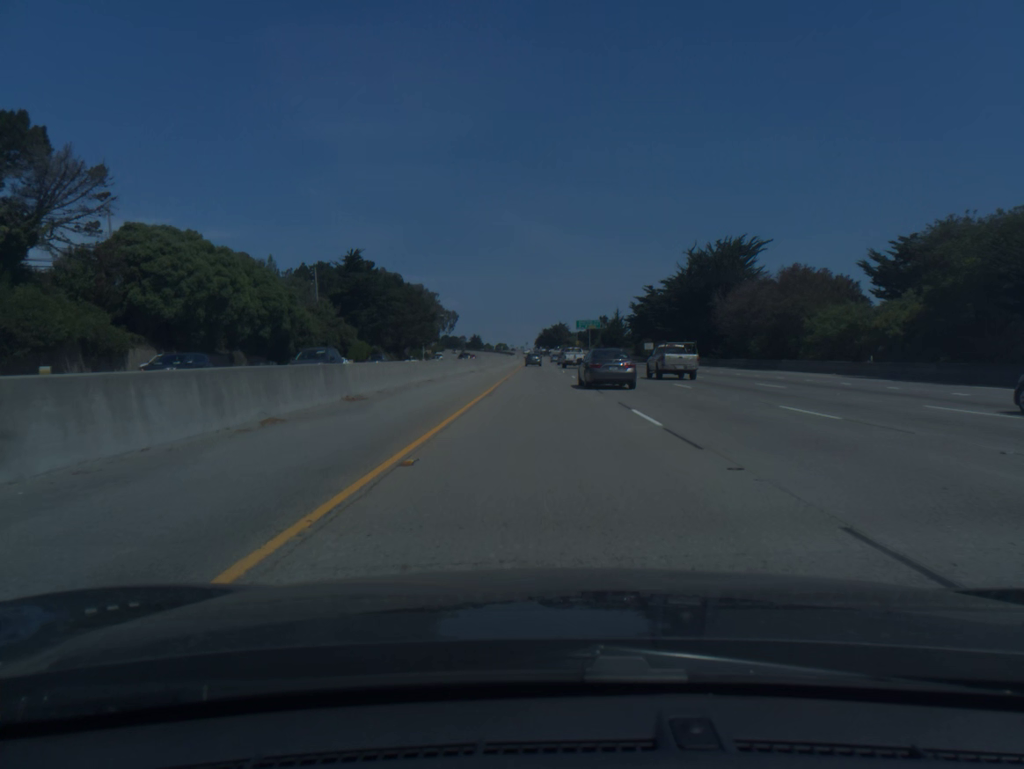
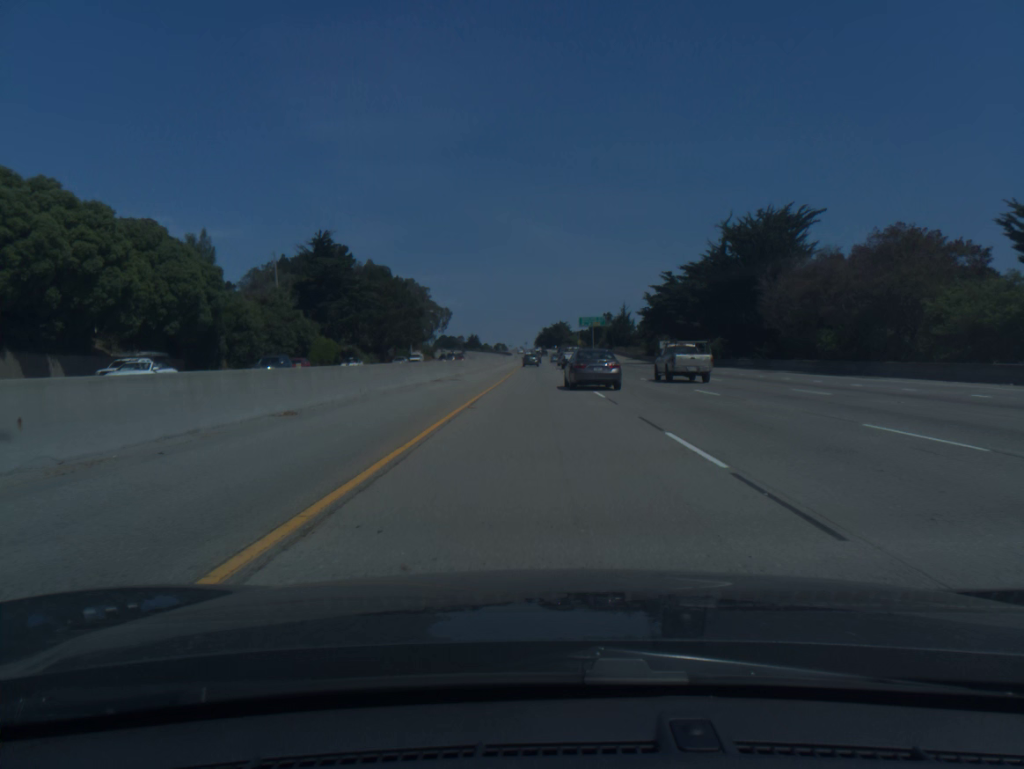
(0.0, +19.6) m; 0°
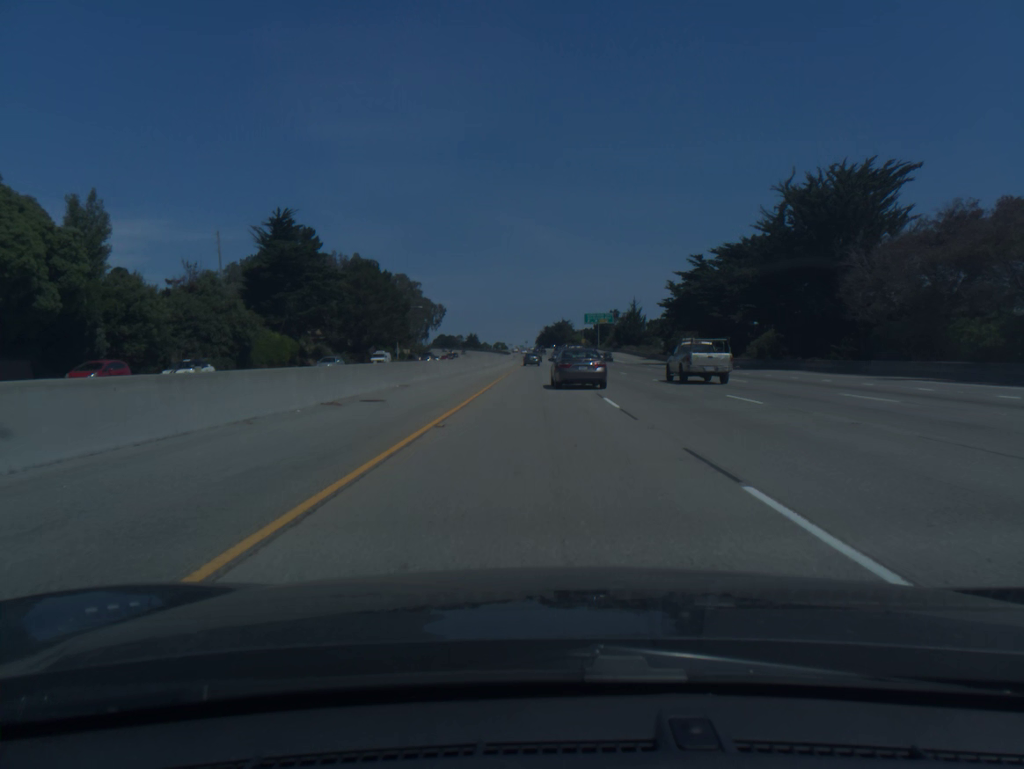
(0.0, +19.7) m; 0°
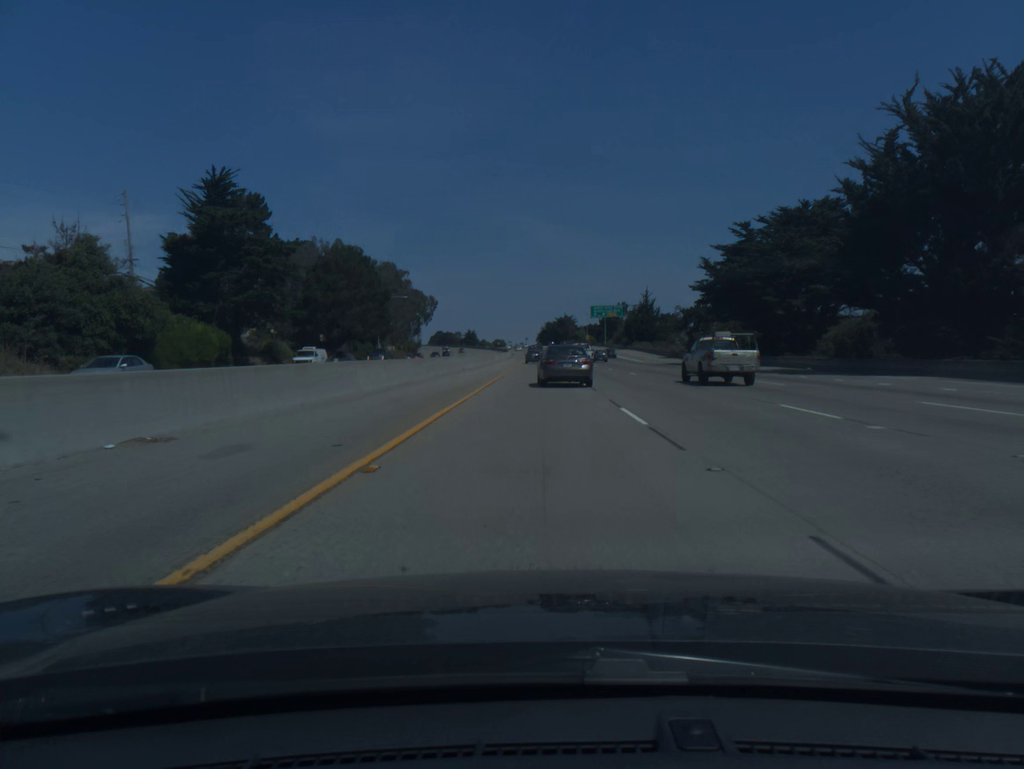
(0.0, +19.7) m; 0°
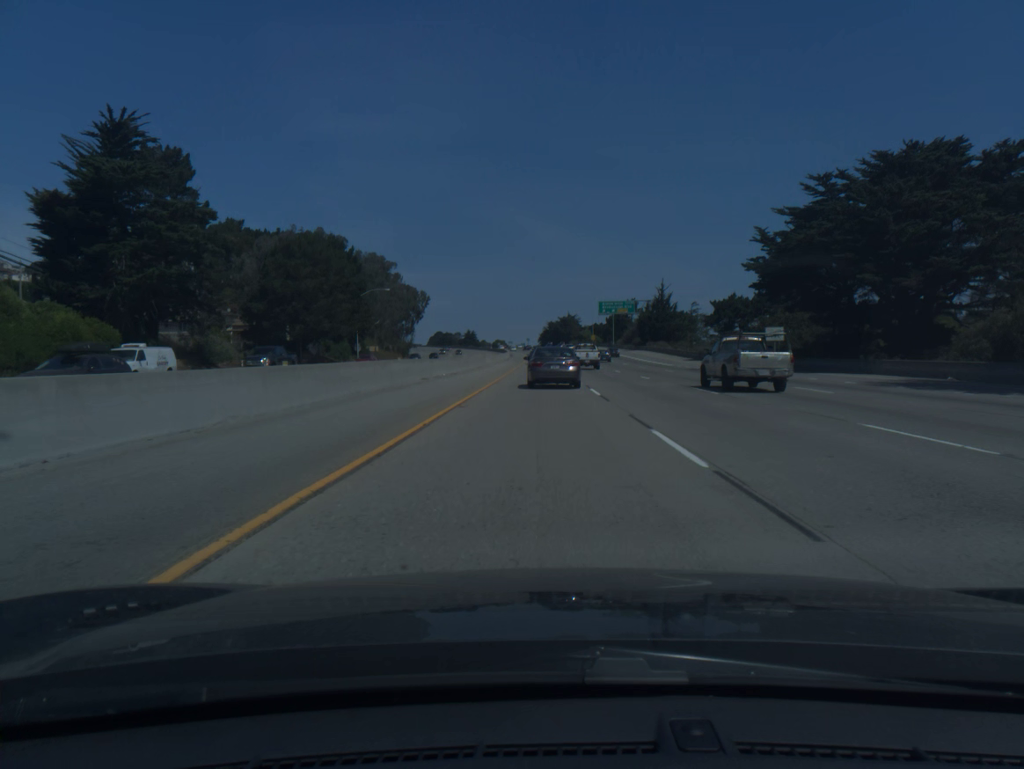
(0.0, +19.4) m; 0°
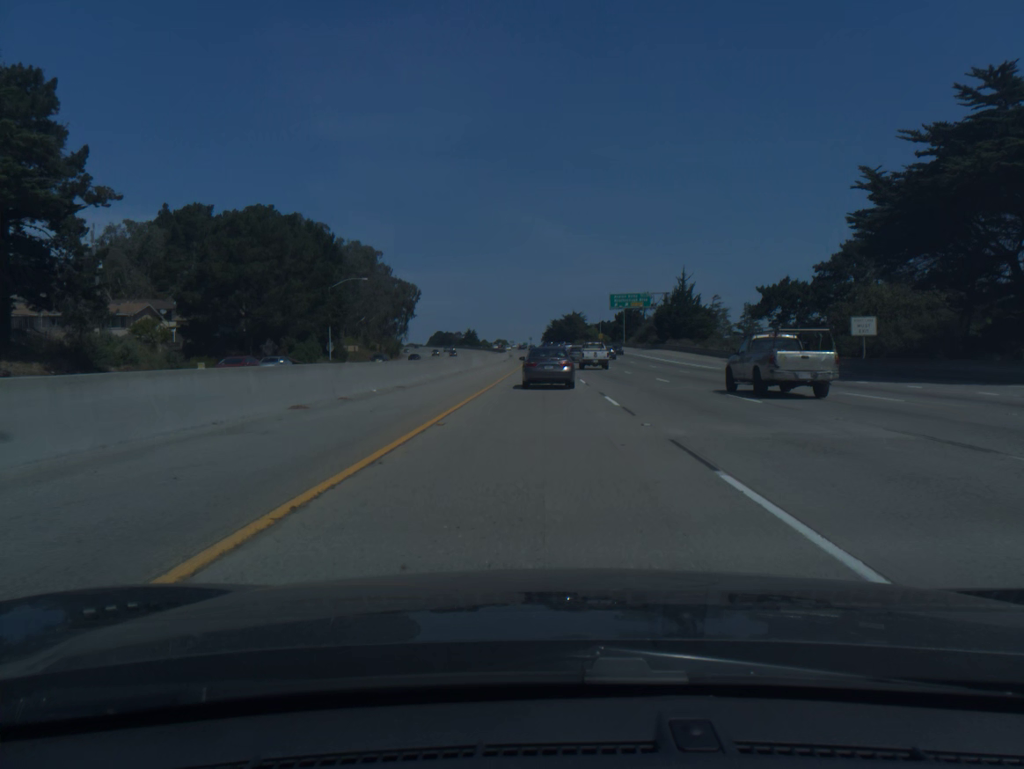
(0.0, +19.1) m; 0°
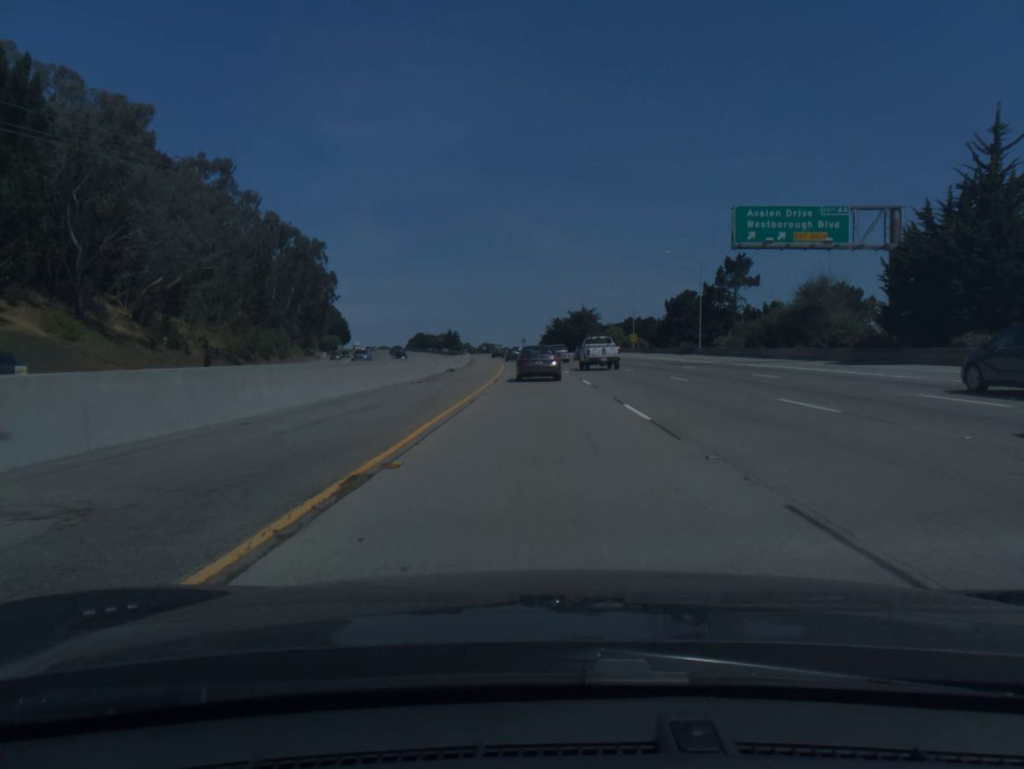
(-0.1, +92.2) m; 0°
